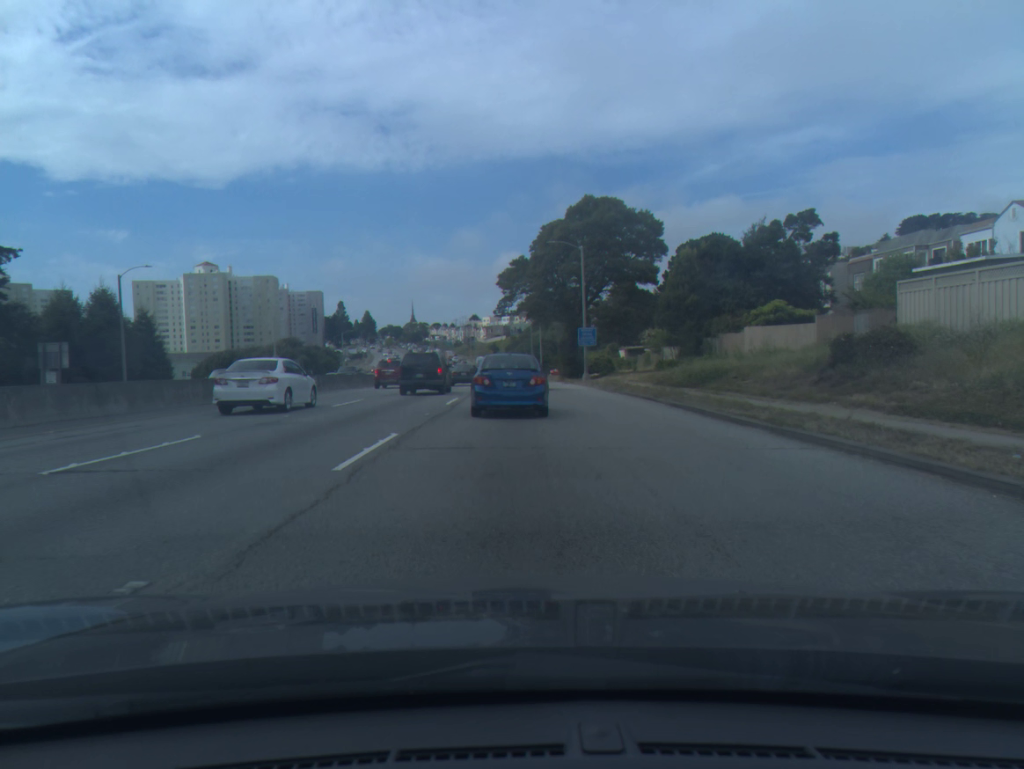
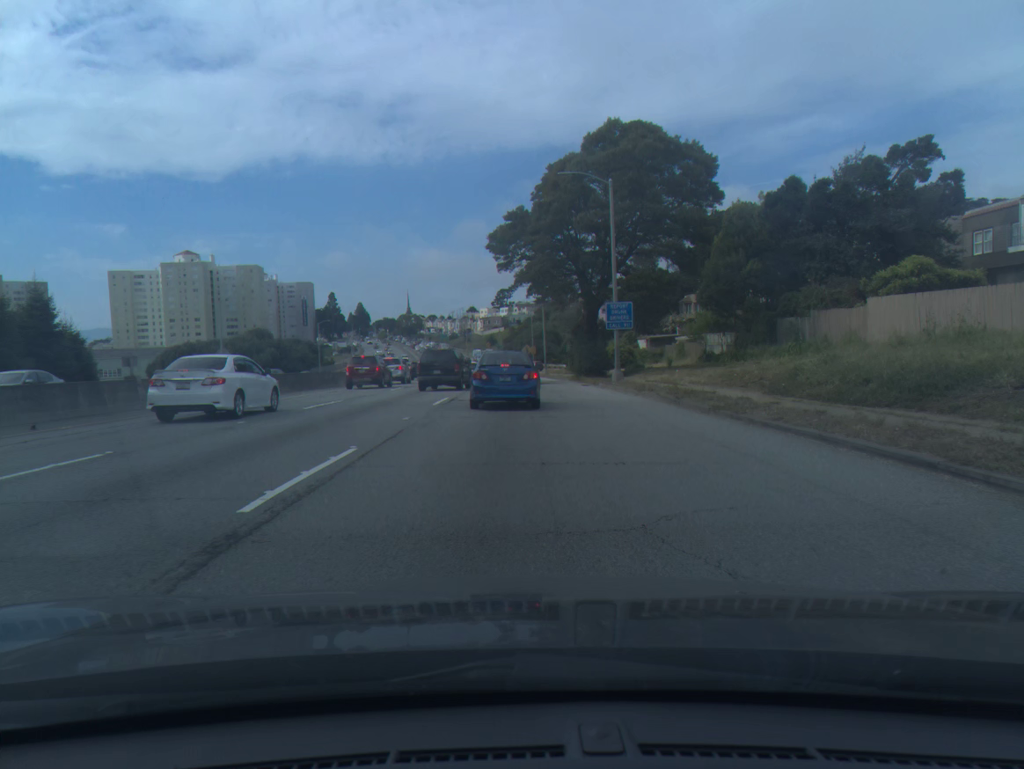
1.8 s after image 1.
(+0.1, +17.3) m; 0°
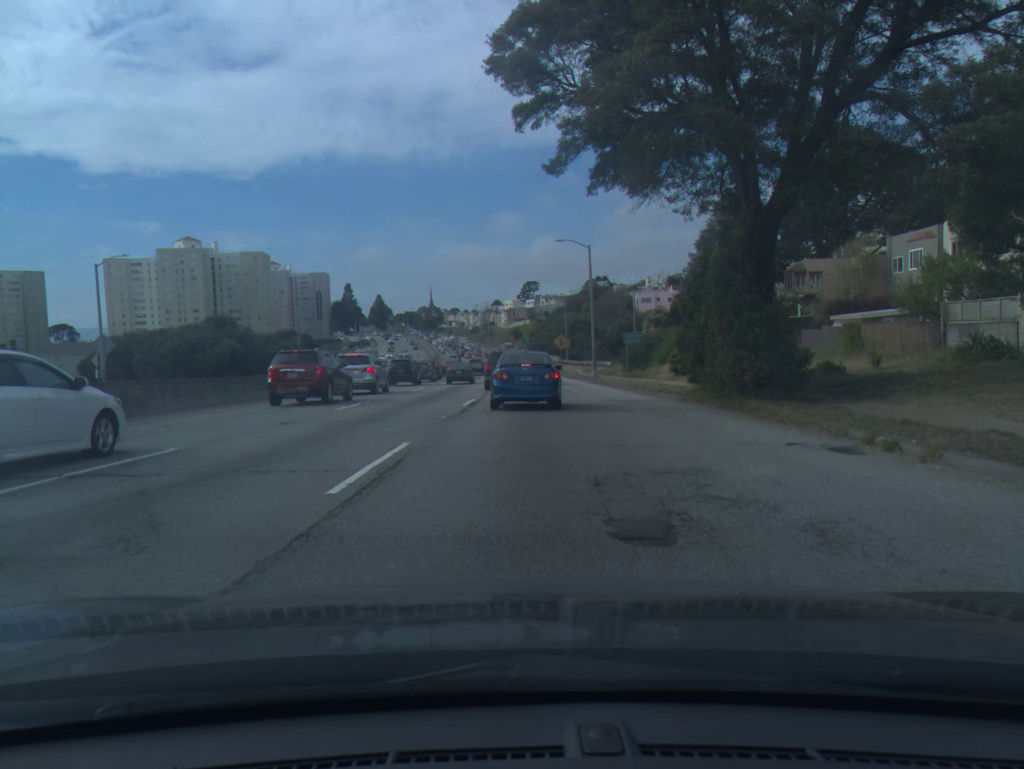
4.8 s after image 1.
(-0.7, +29.2) m; -2°
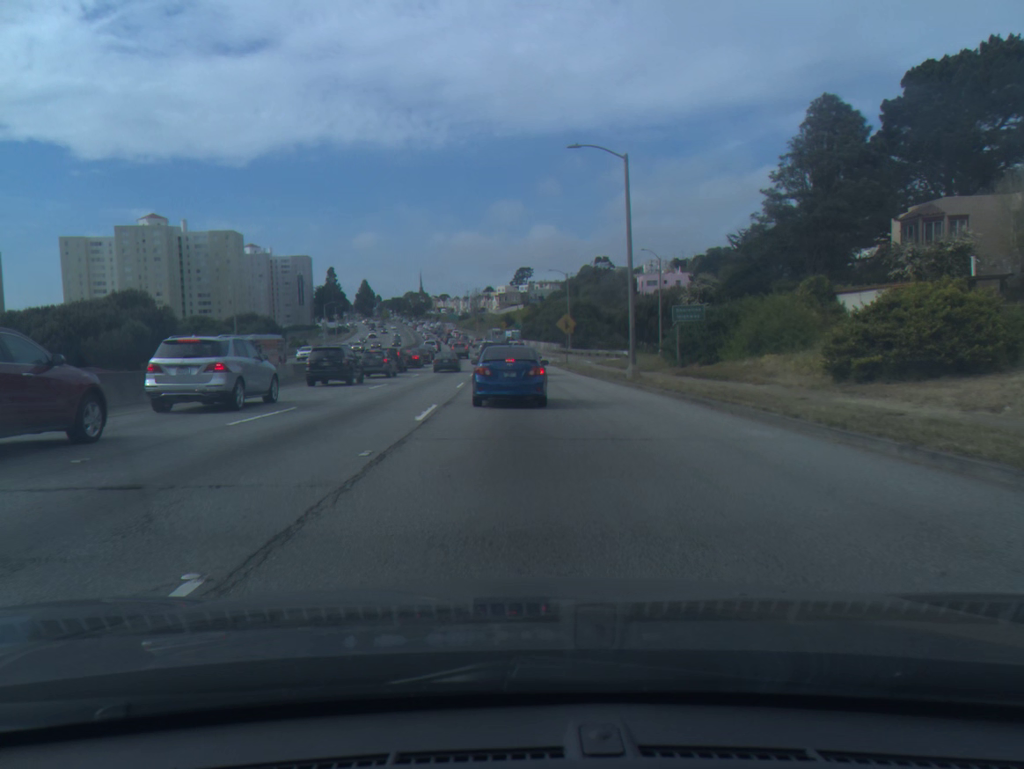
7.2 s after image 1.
(+0.2, +21.8) m; +1°
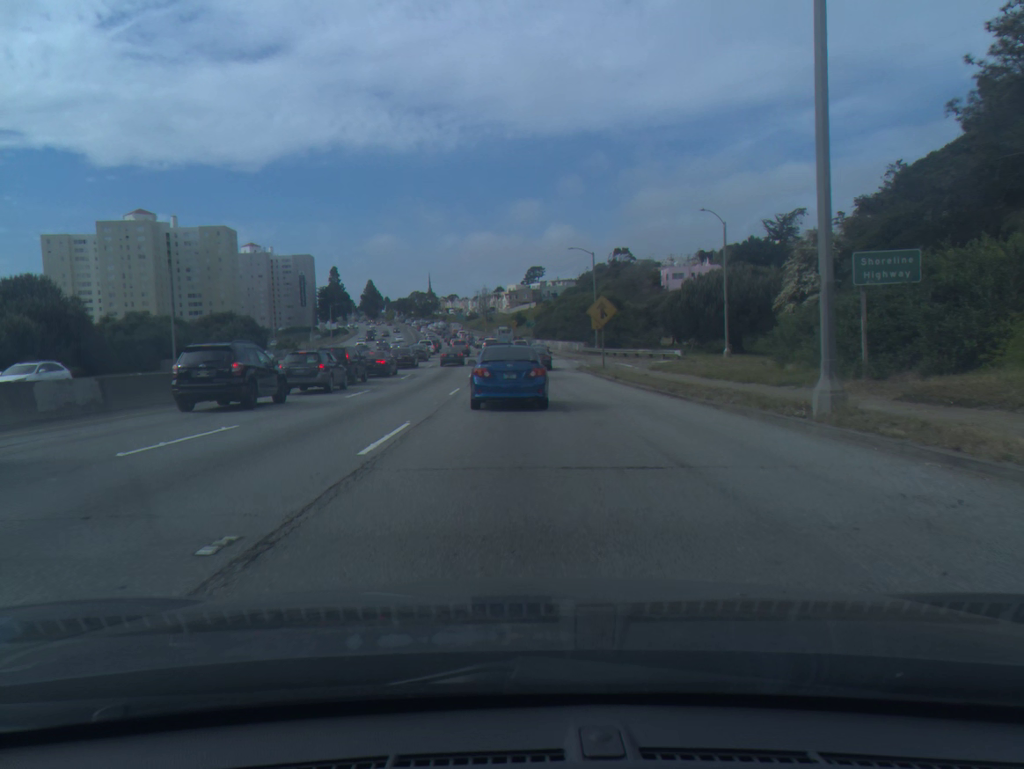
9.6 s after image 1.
(-0.1, +19.3) m; -1°
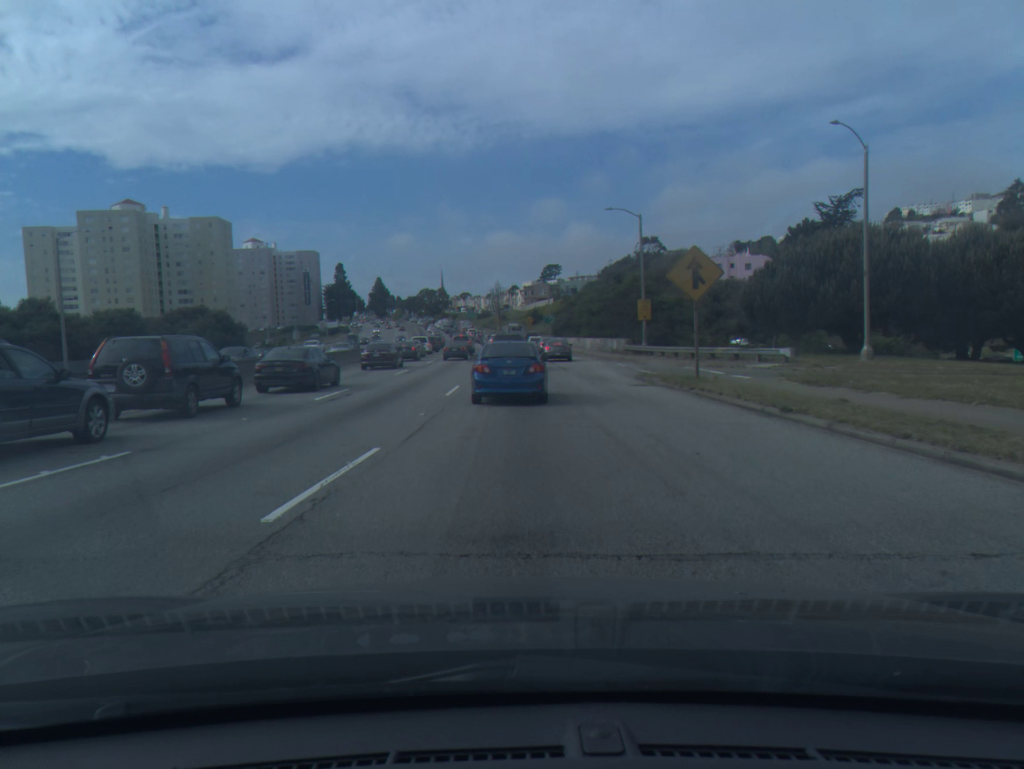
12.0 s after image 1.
(-0.1, +19.1) m; -1°
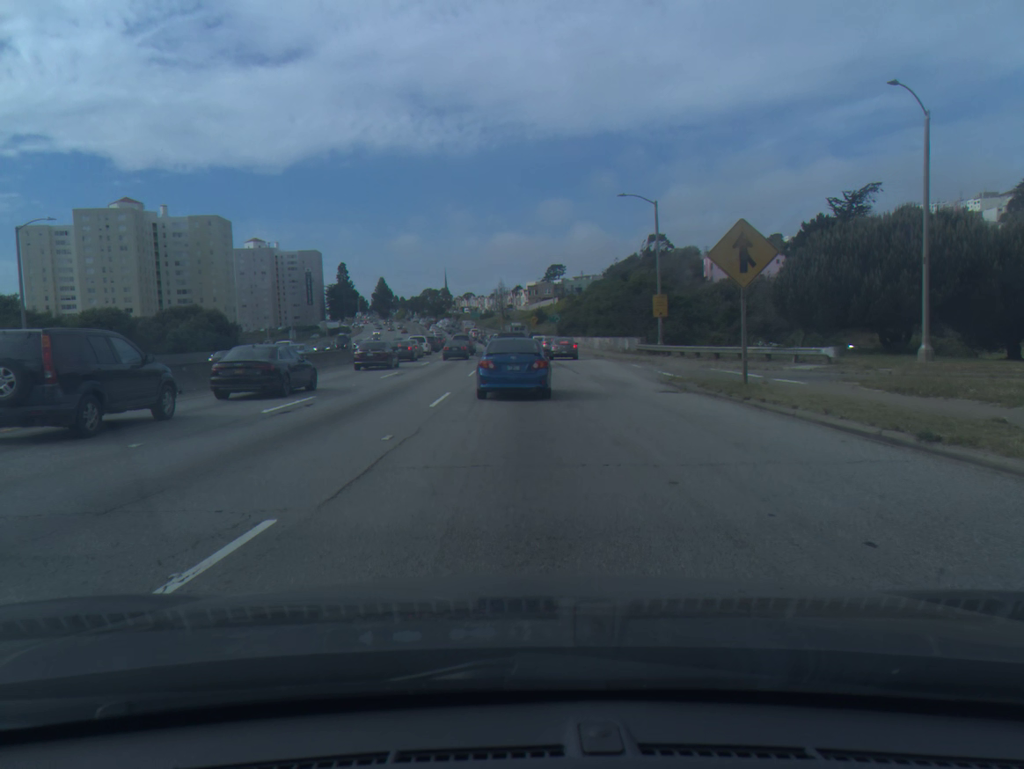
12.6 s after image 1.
(0.0, +4.6) m; 0°
